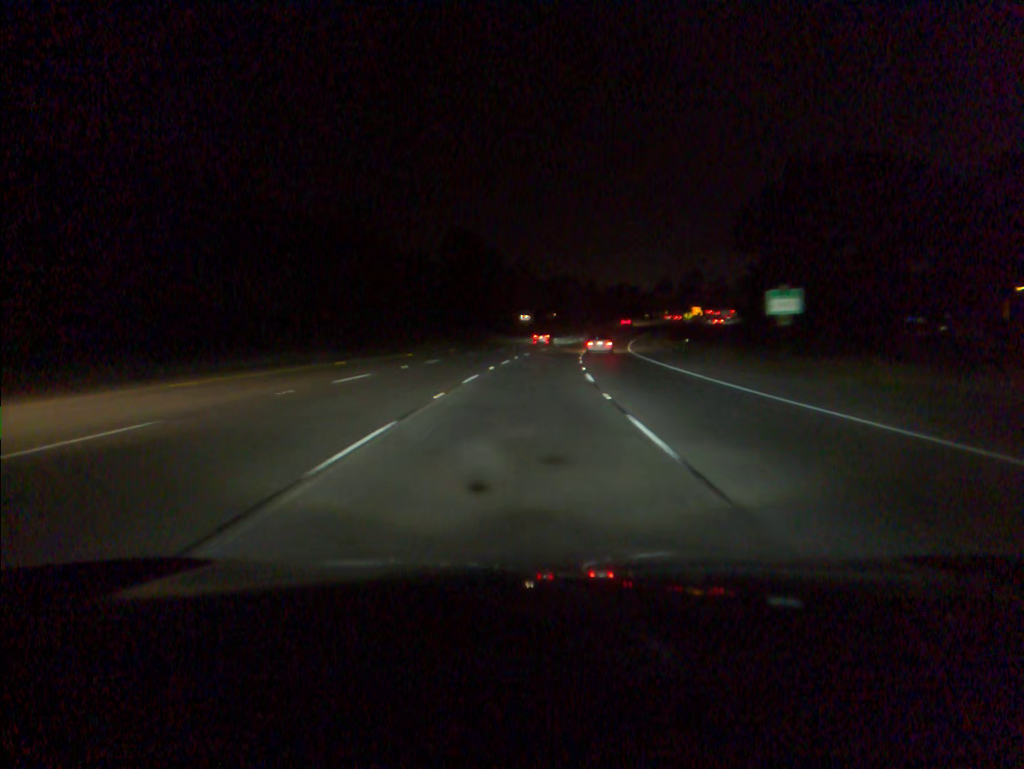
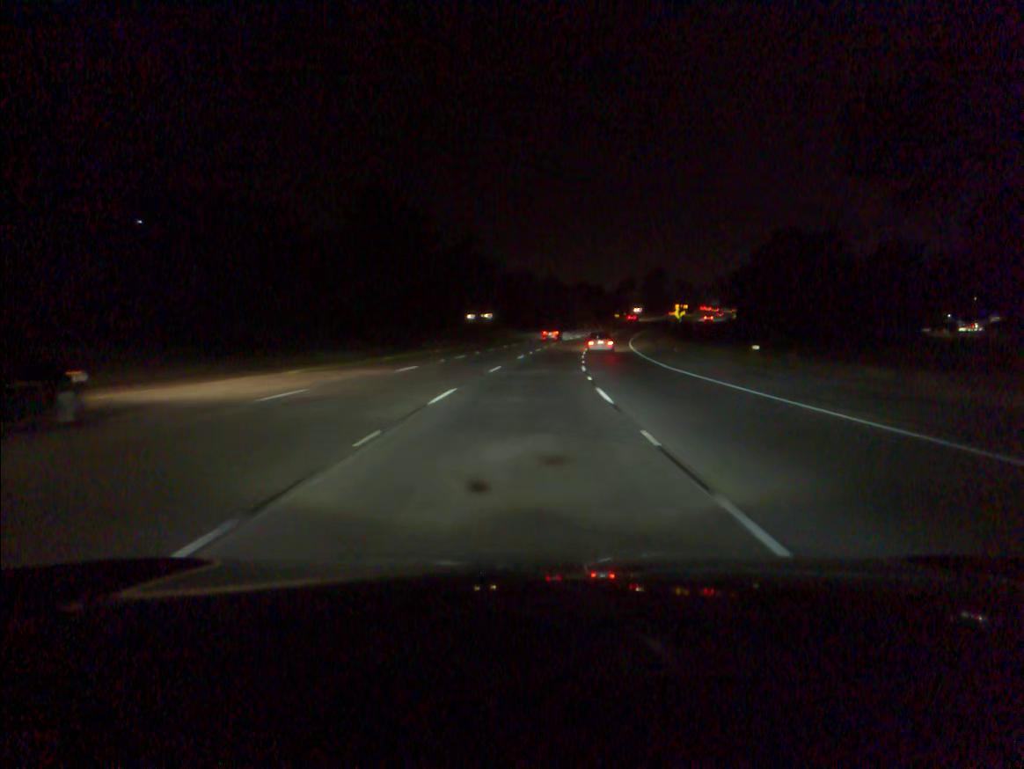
(+1.0, +35.5) m; +3°
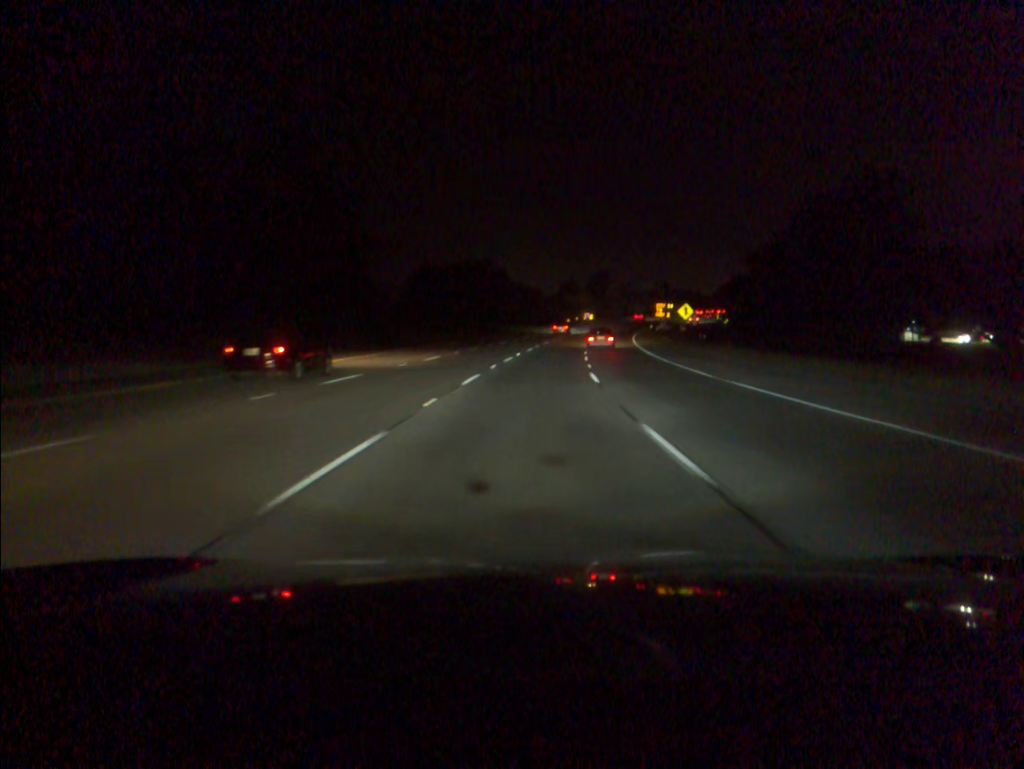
(+2.3, +53.0) m; +5°
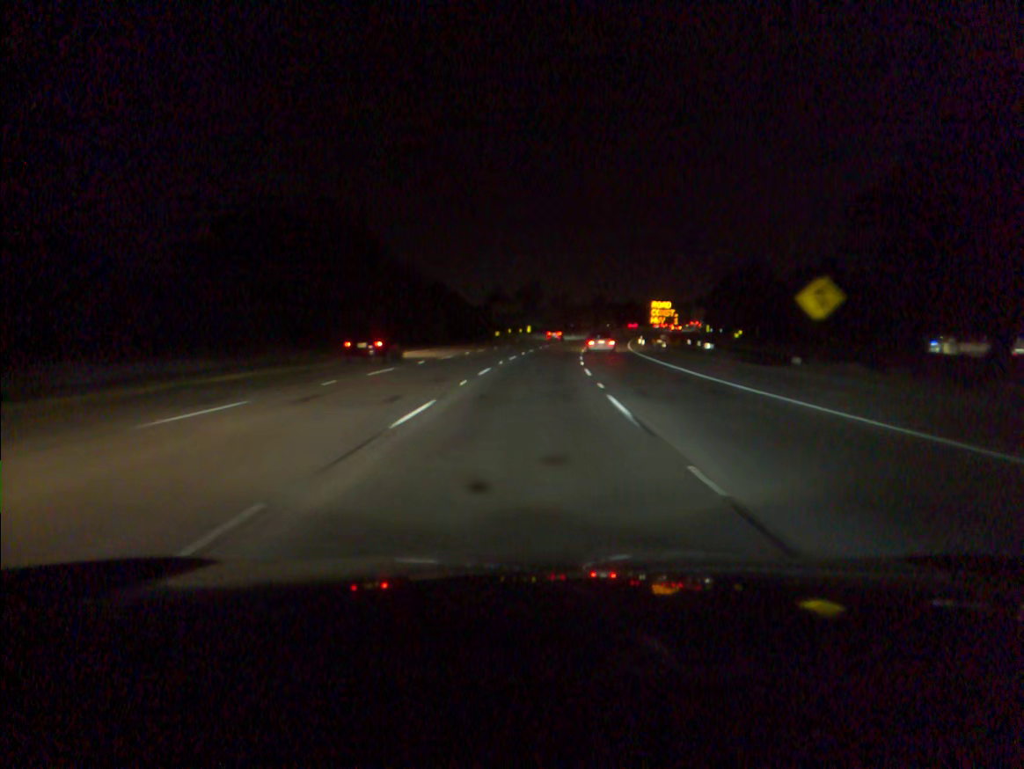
(+2.6, +52.5) m; +6°
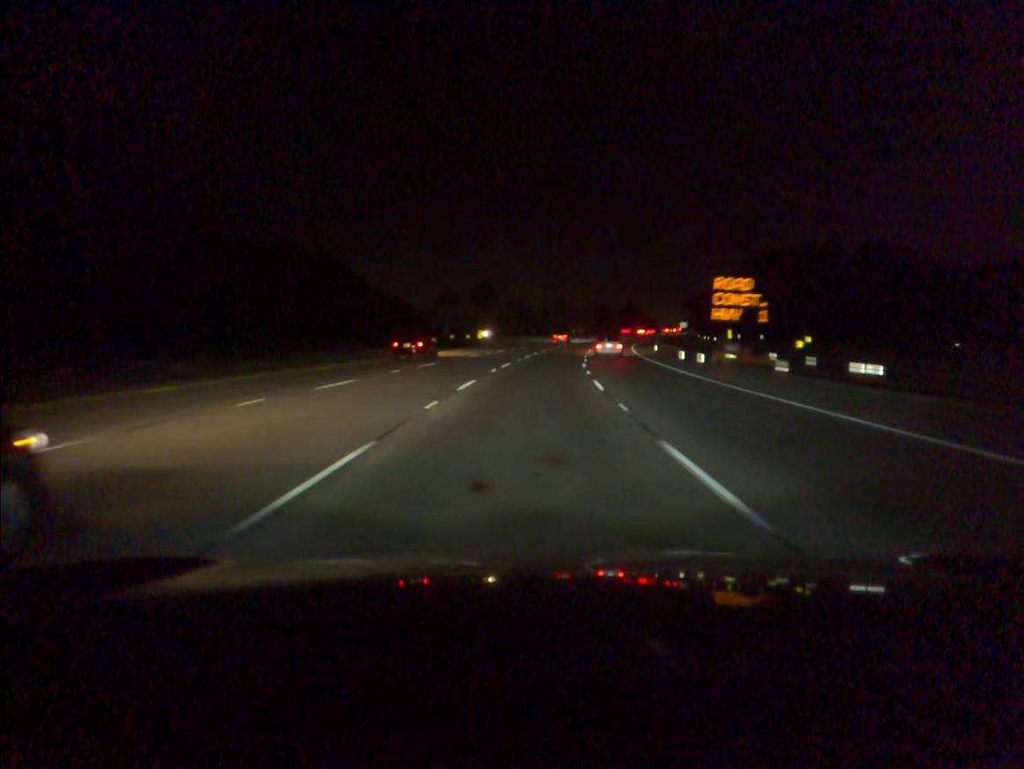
(+0.9, +35.0) m; +3°
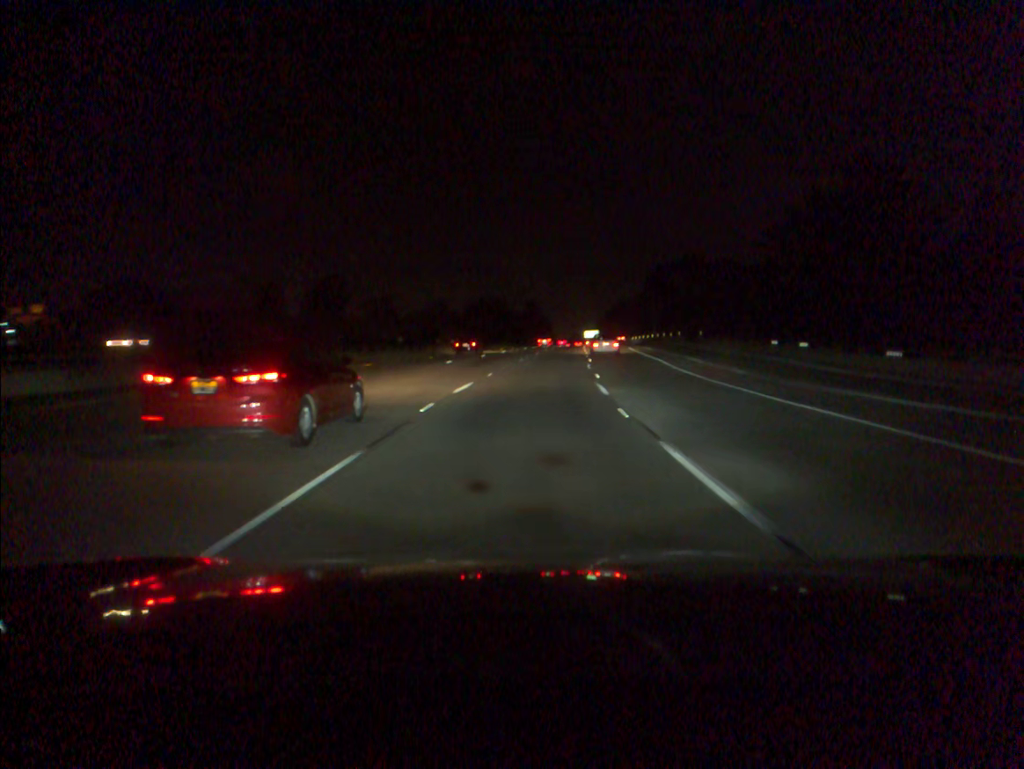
(+6.6, +87.6) m; +8°
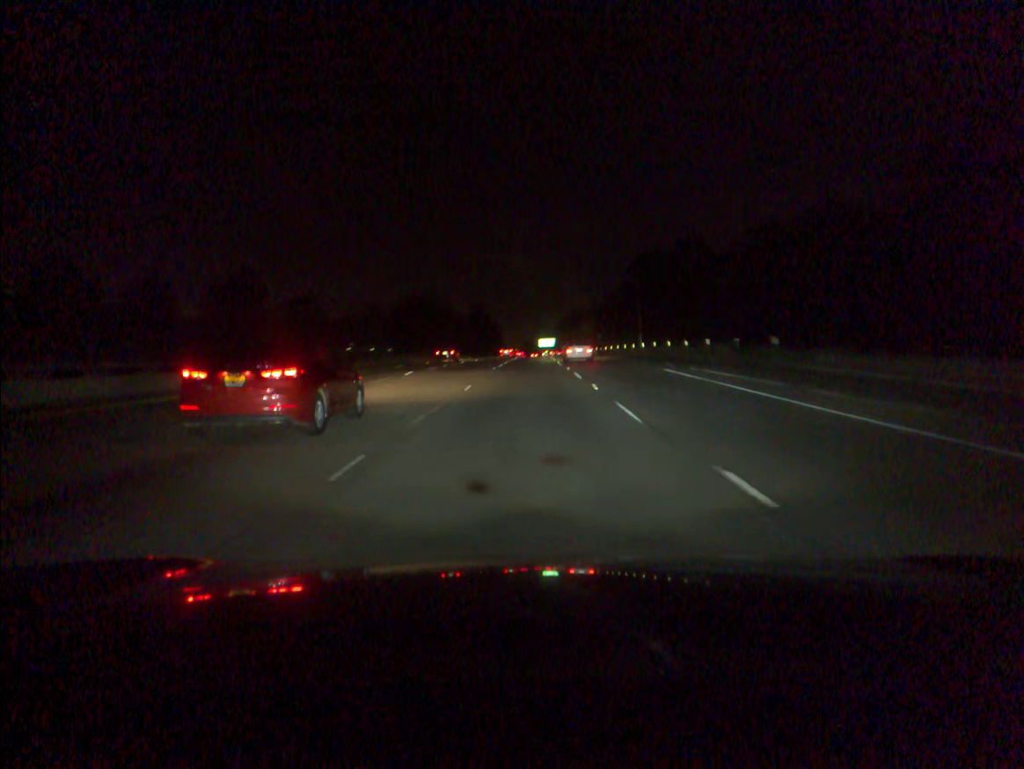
(+1.1, +35.3) m; +4°
